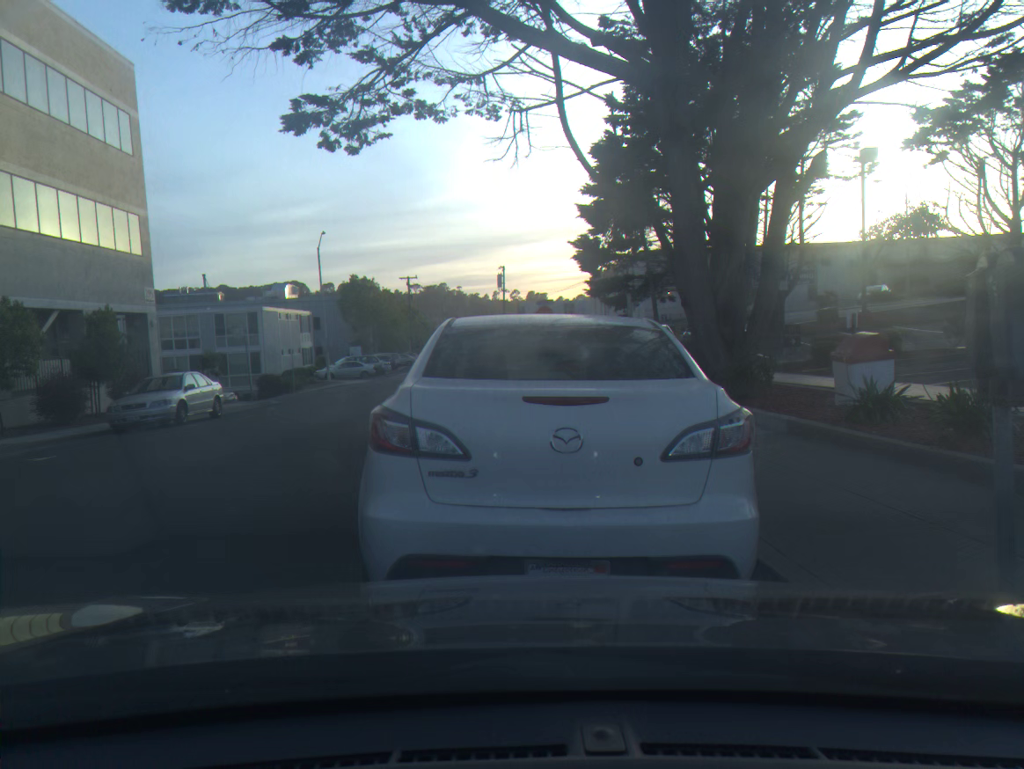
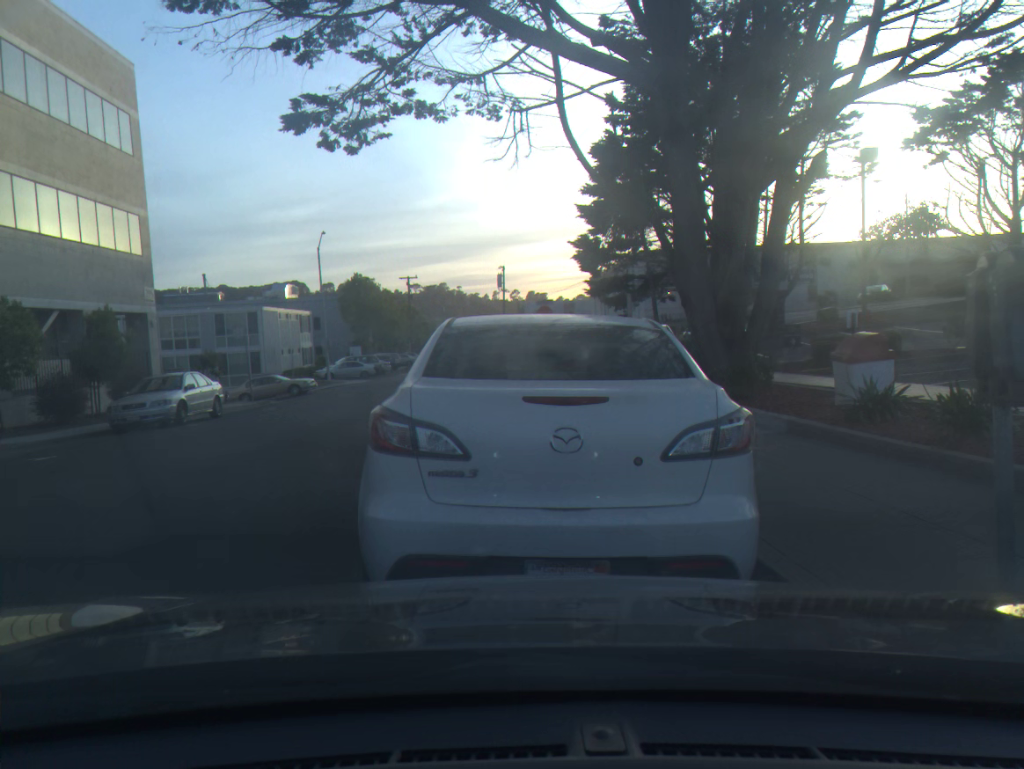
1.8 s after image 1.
(0.0, 0.0) m; 0°
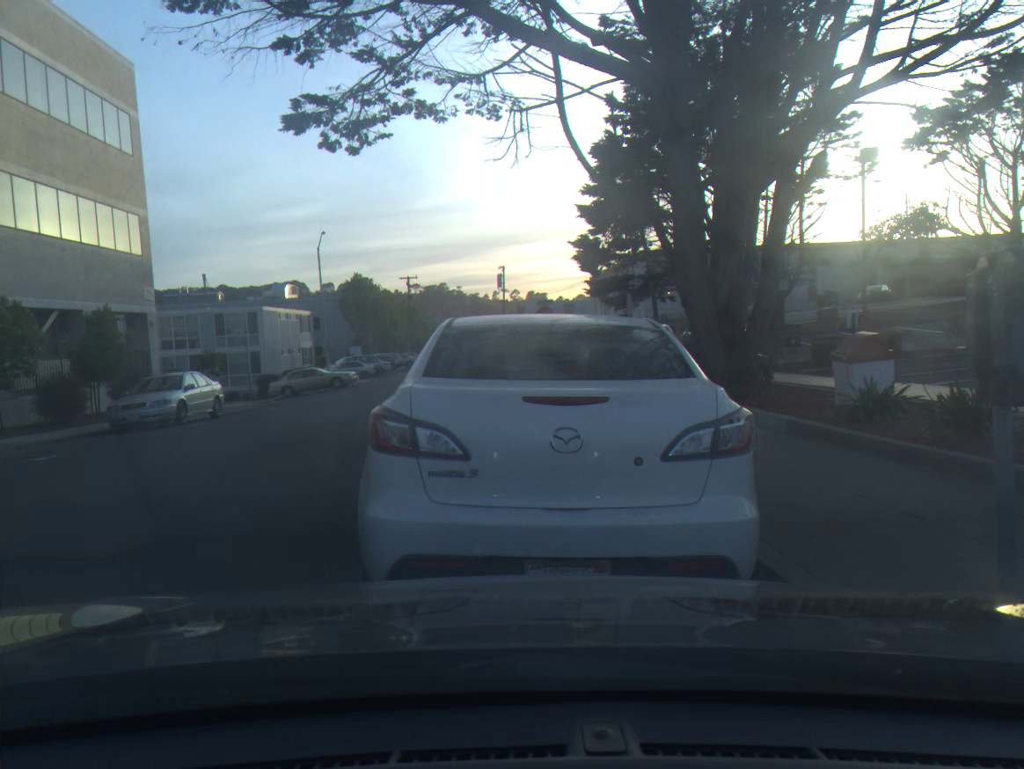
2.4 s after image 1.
(0.0, 0.0) m; 0°
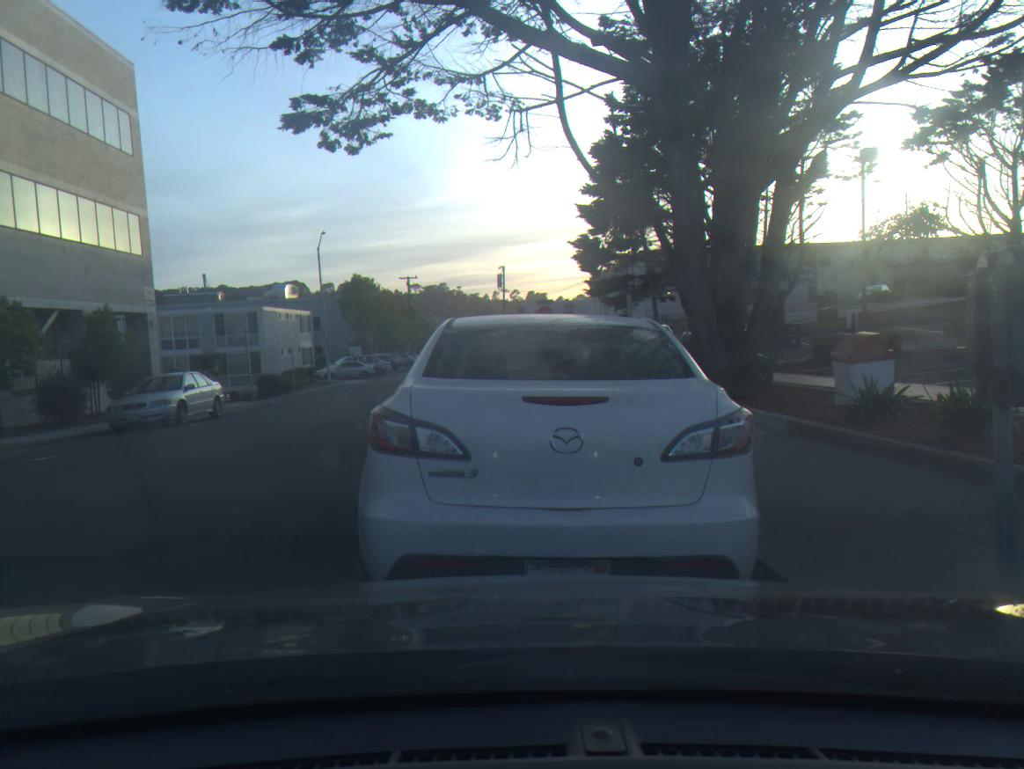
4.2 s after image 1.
(0.0, 0.0) m; 0°
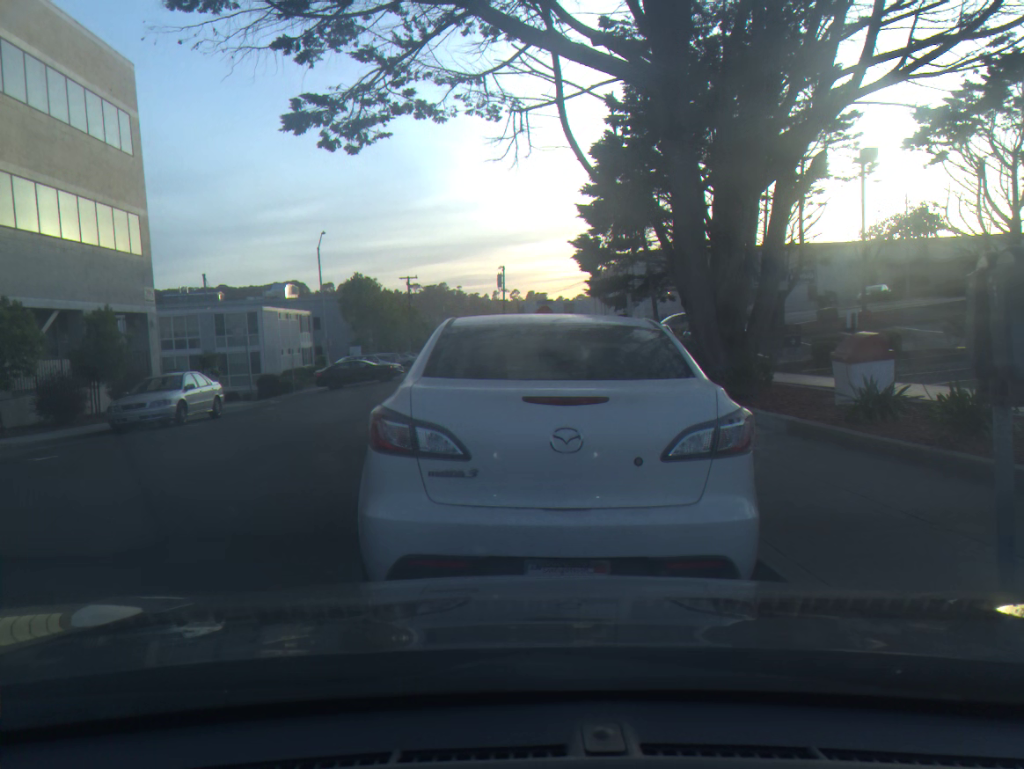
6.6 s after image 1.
(0.0, 0.0) m; 0°
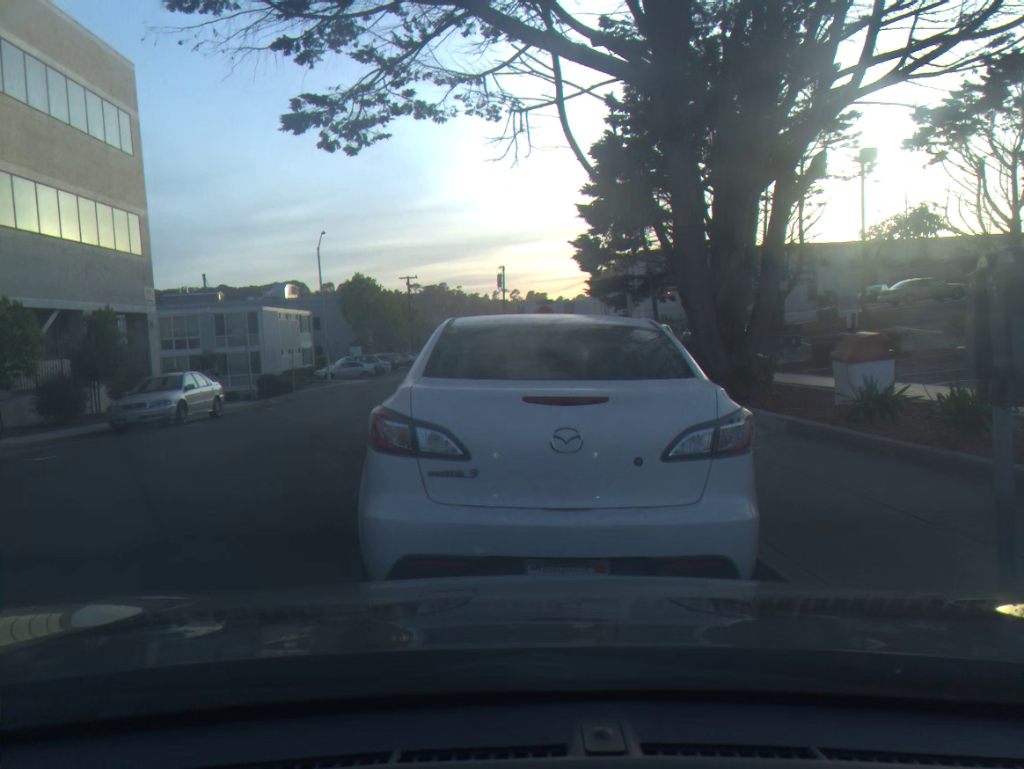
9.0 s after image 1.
(0.0, 0.0) m; 0°
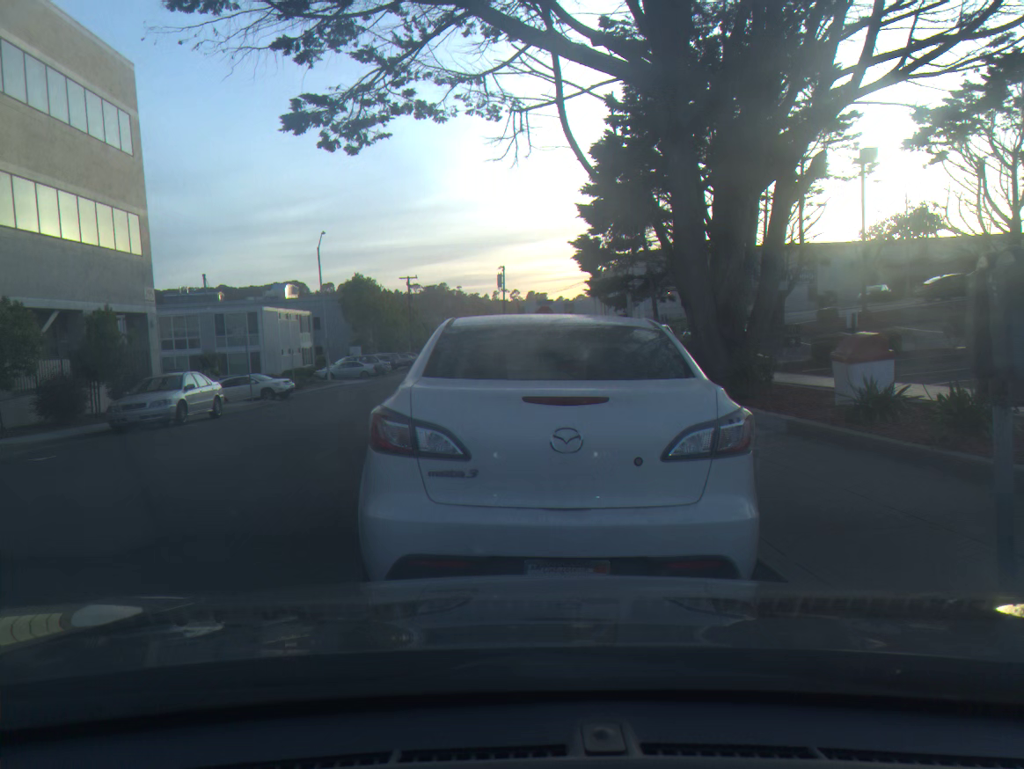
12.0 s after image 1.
(0.0, +0.1) m; 0°
